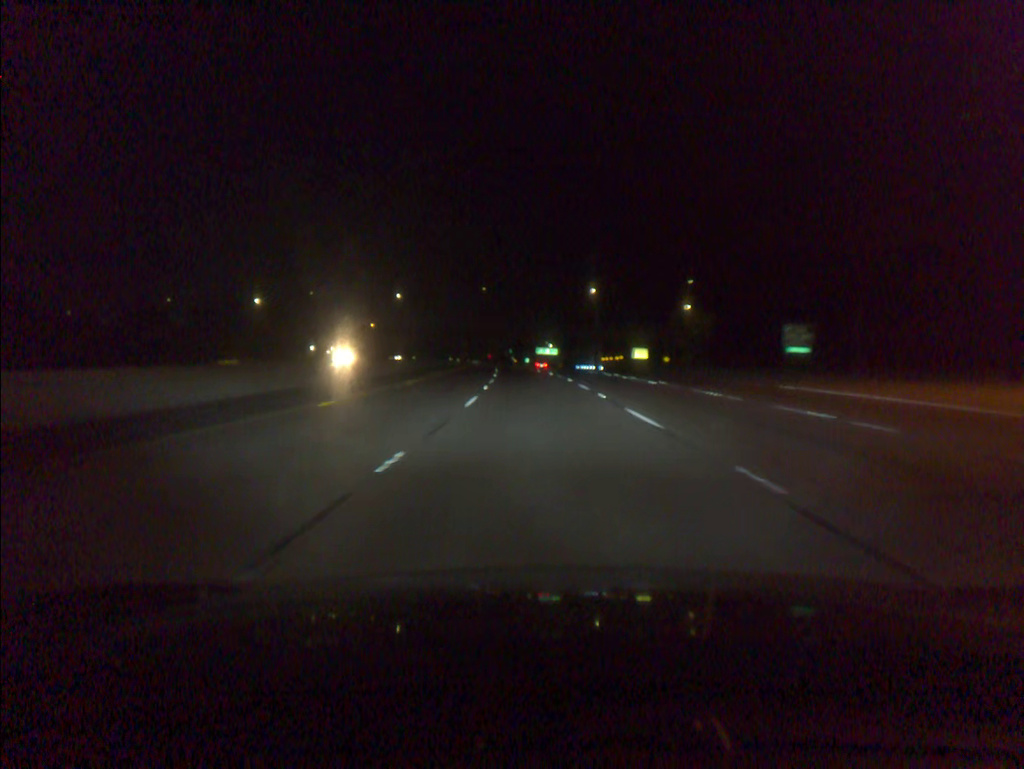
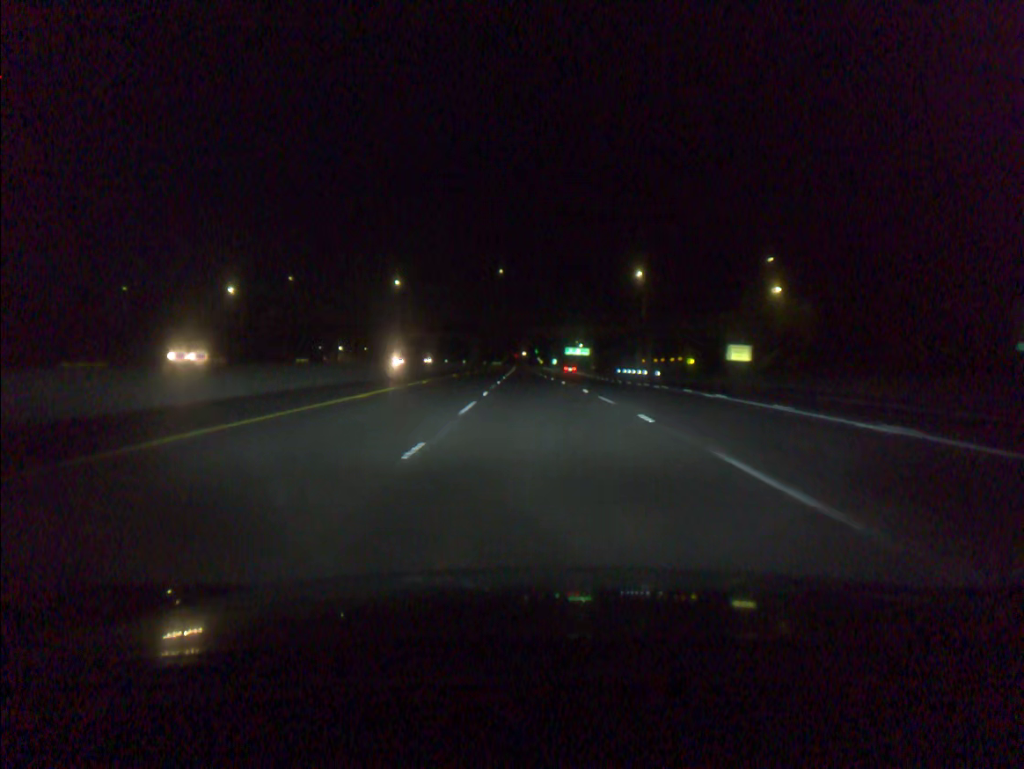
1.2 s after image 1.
(-0.7, +37.3) m; -2°
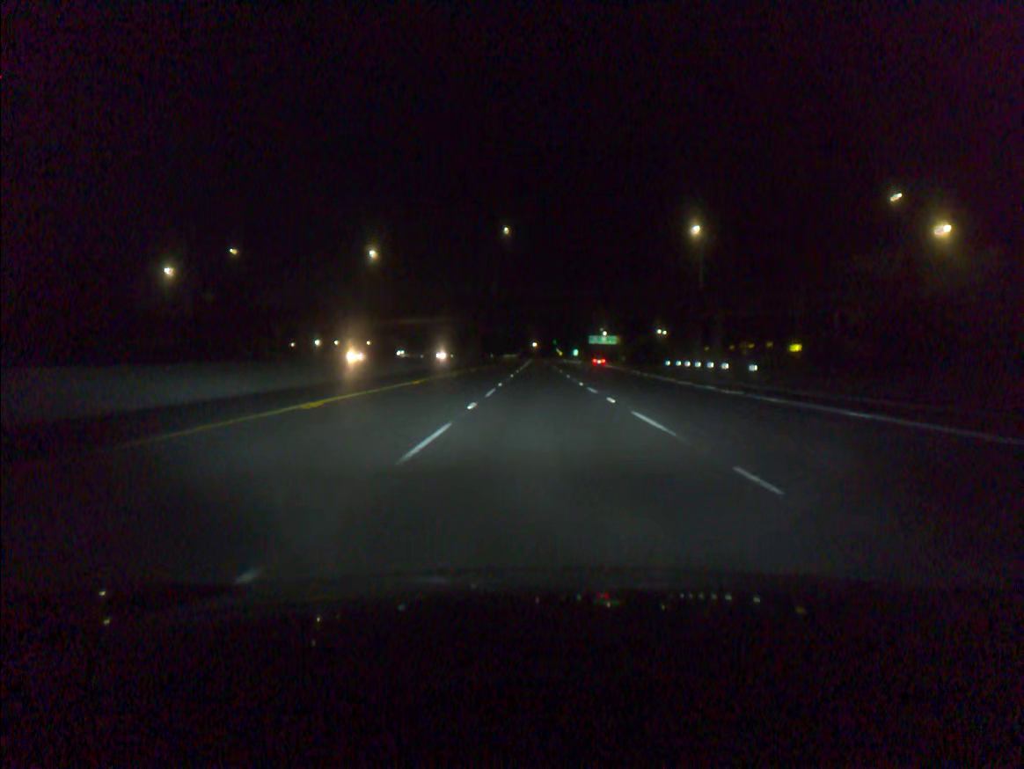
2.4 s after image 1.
(-0.4, +37.5) m; -1°
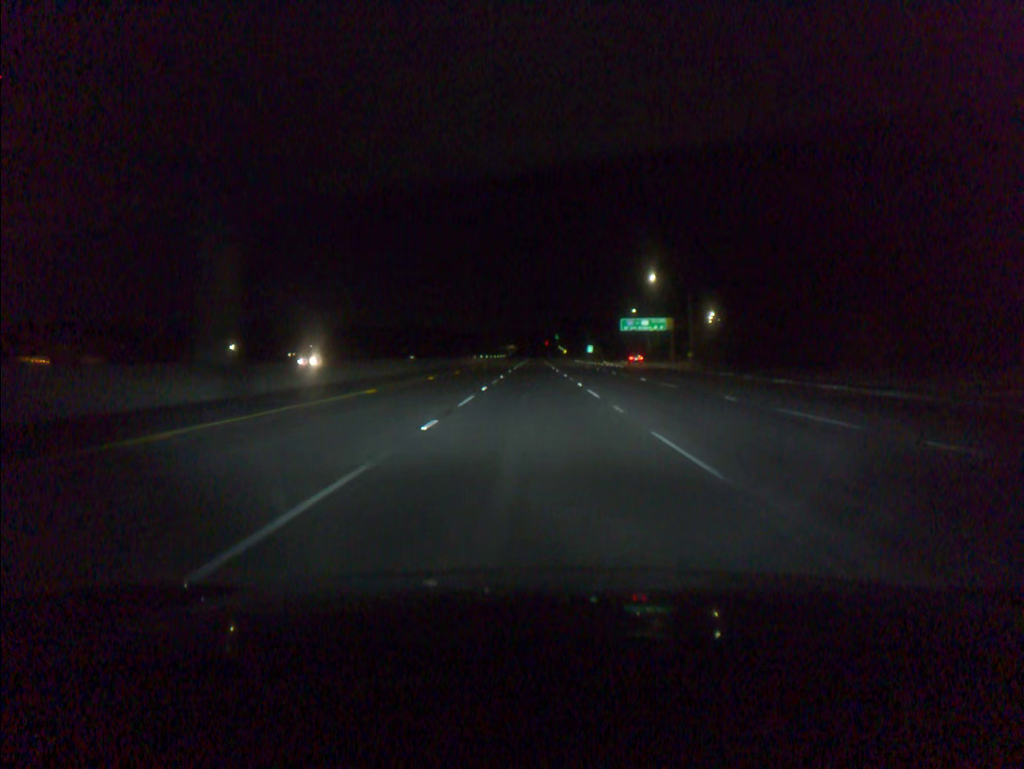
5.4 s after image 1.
(0.0, +94.4) m; 0°
